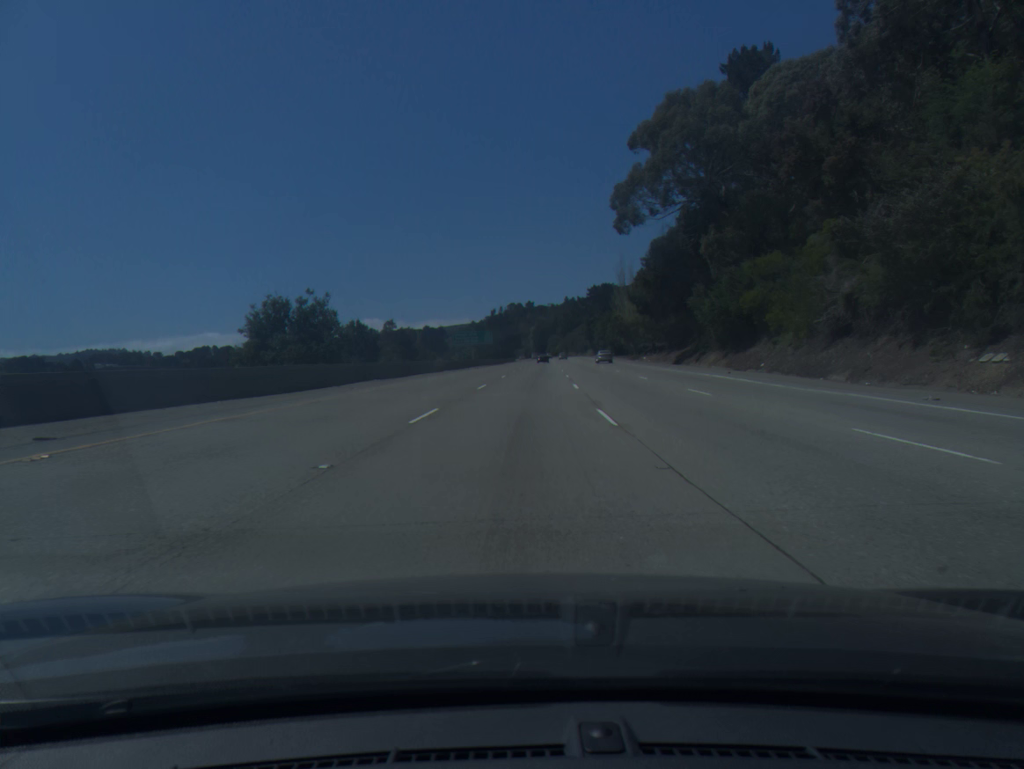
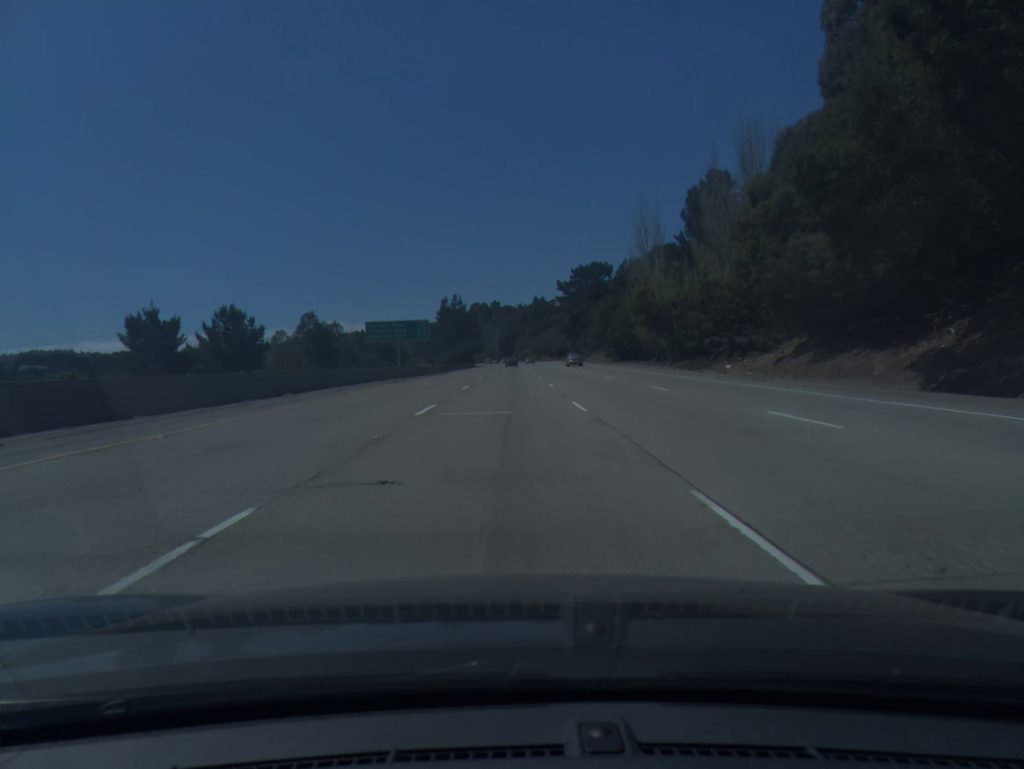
(+1.6, +54.8) m; +2°
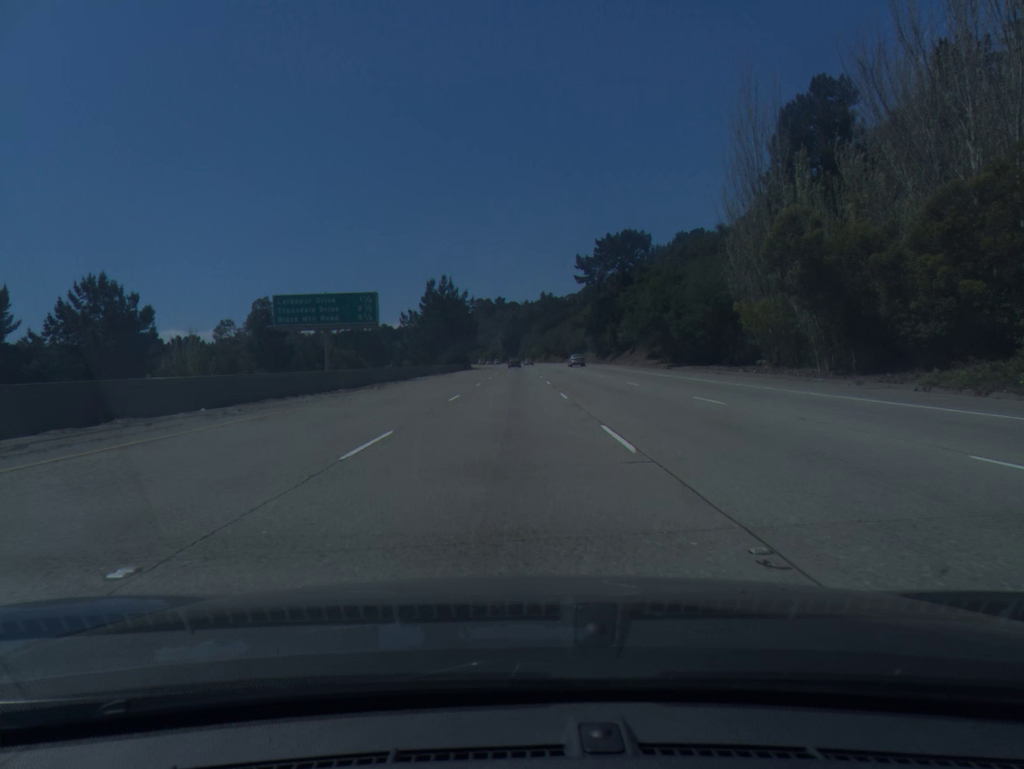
(-0.1, +36.5) m; 0°
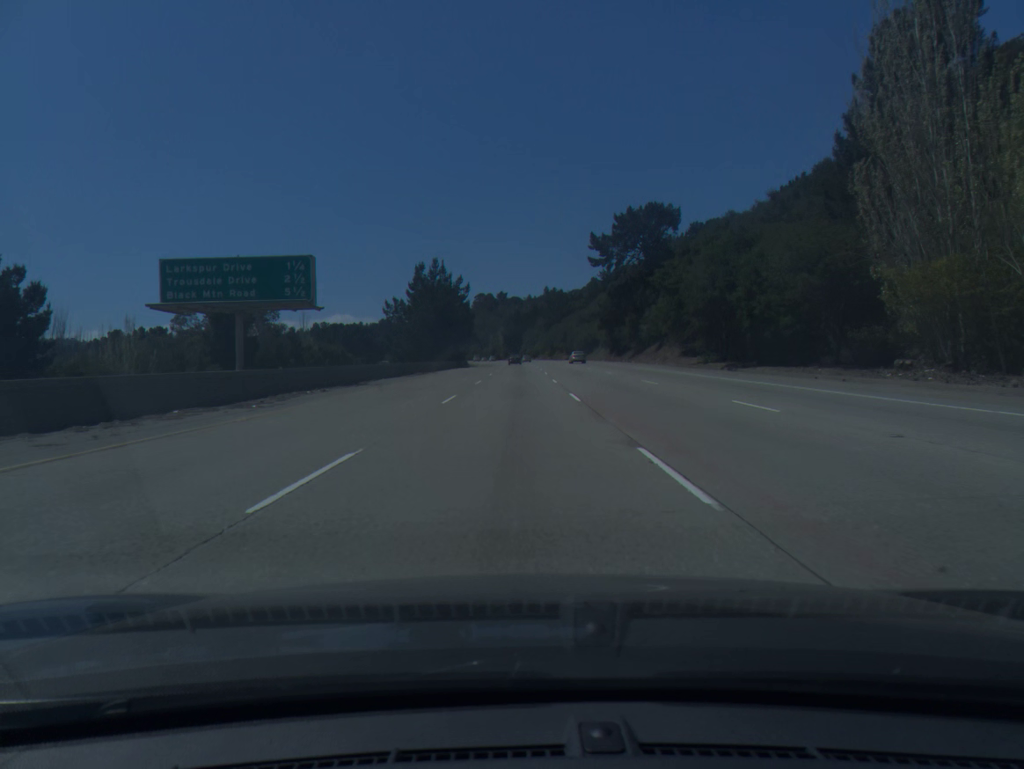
(0.0, +18.2) m; 0°
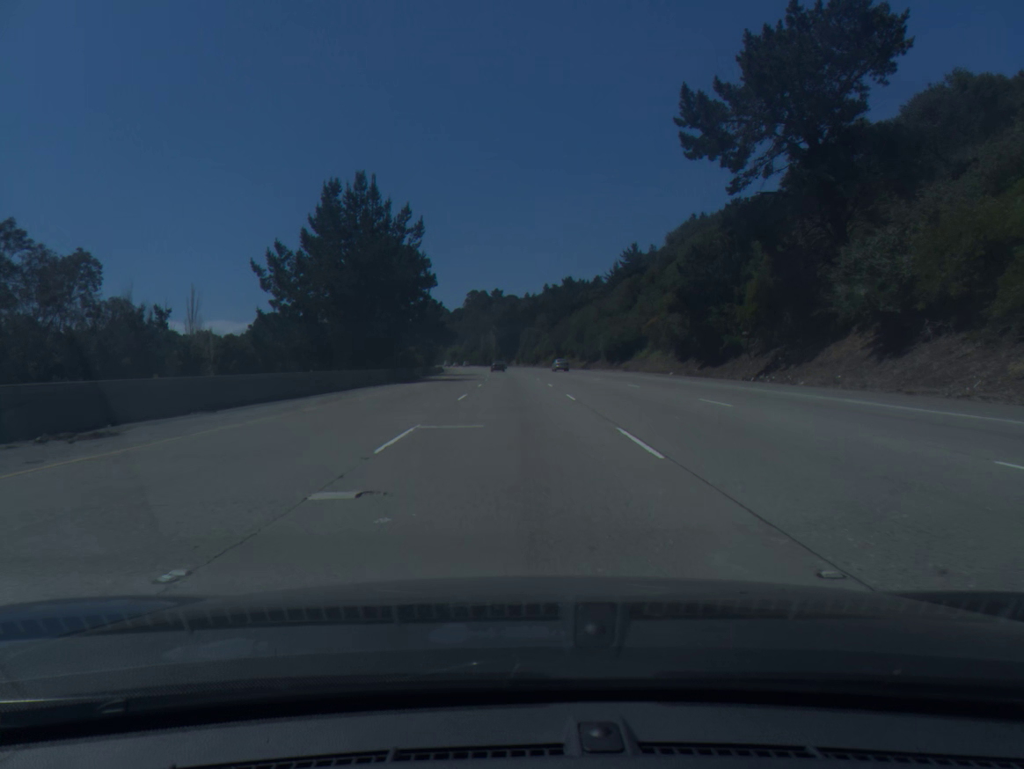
(0.0, +54.8) m; 0°
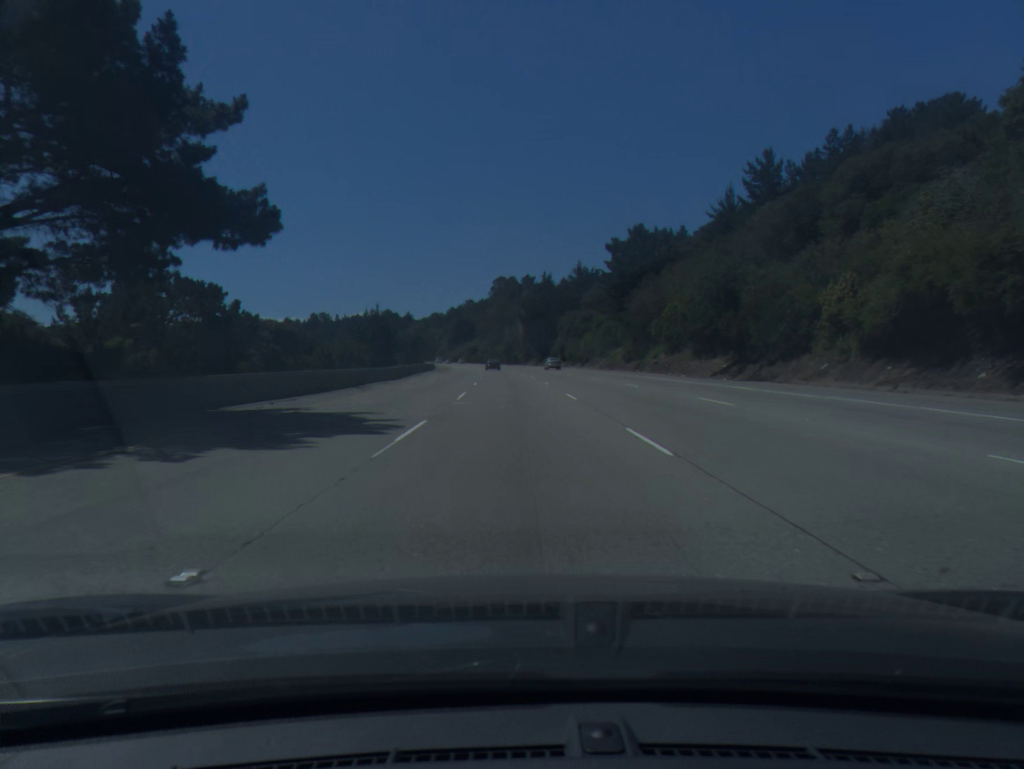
(-0.8, +73.1) m; -2°
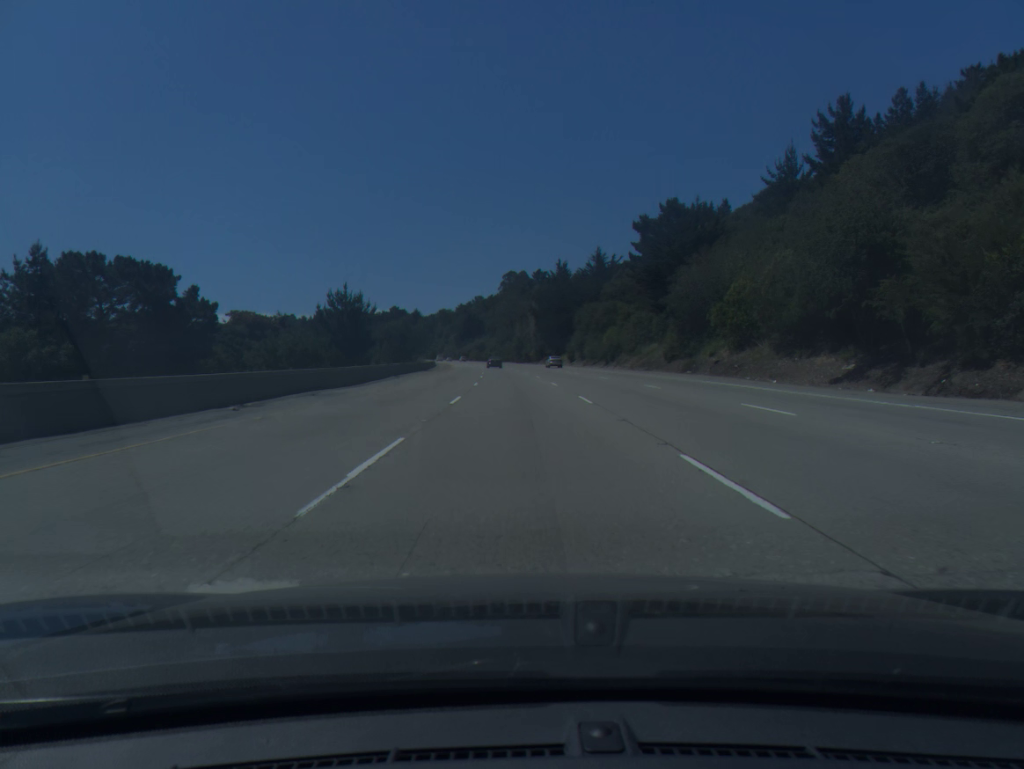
(-0.1, +18.3) m; -1°
